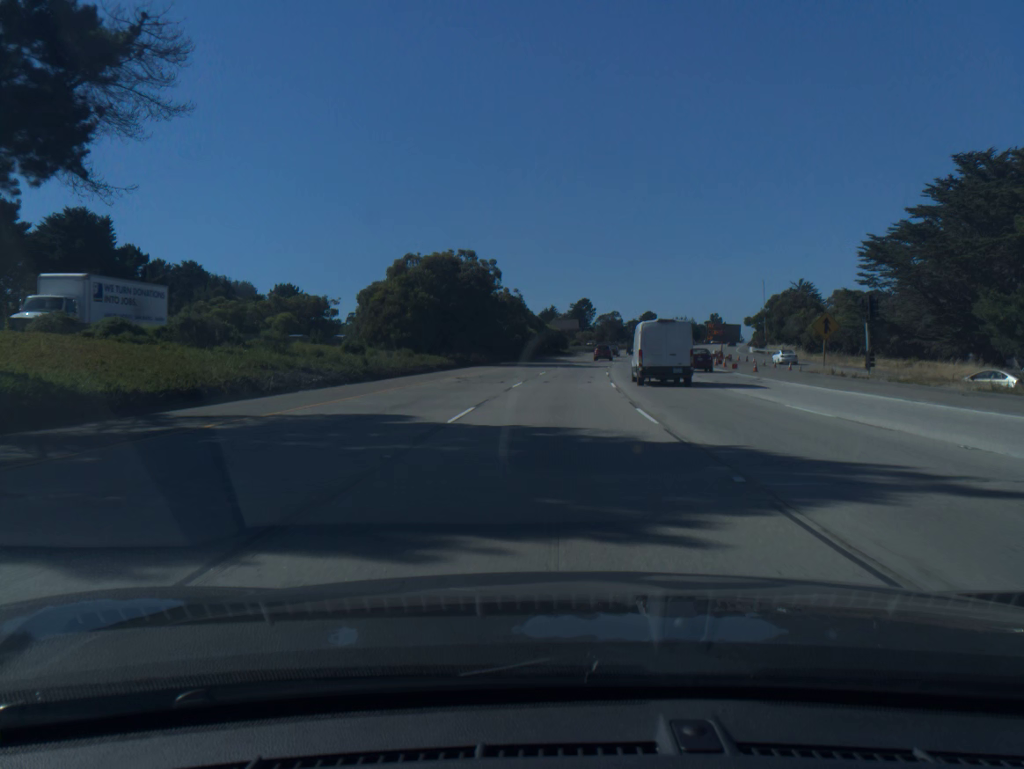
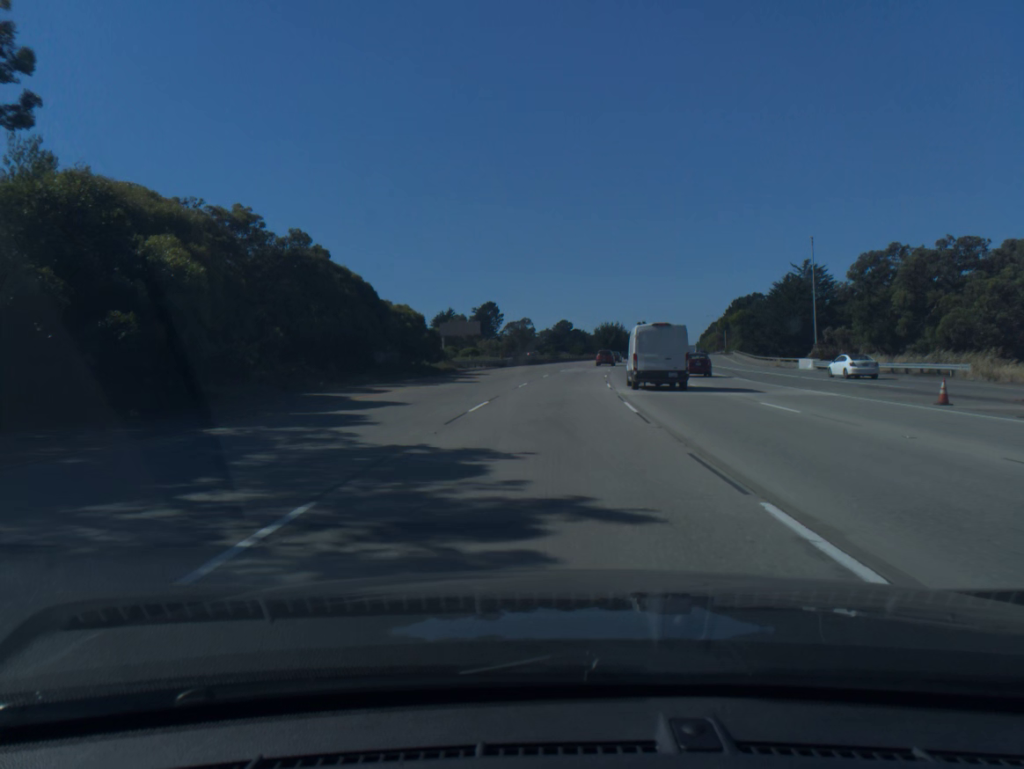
(+4.3, +69.6) m; +7°
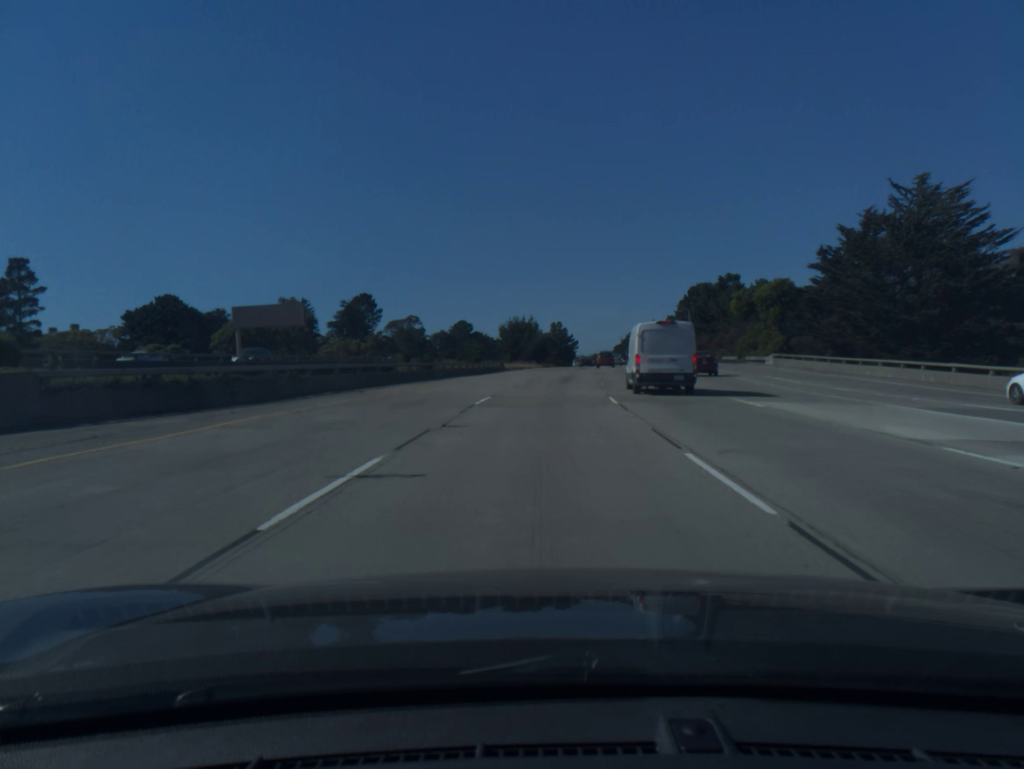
(+4.3, +69.6) m; +7°
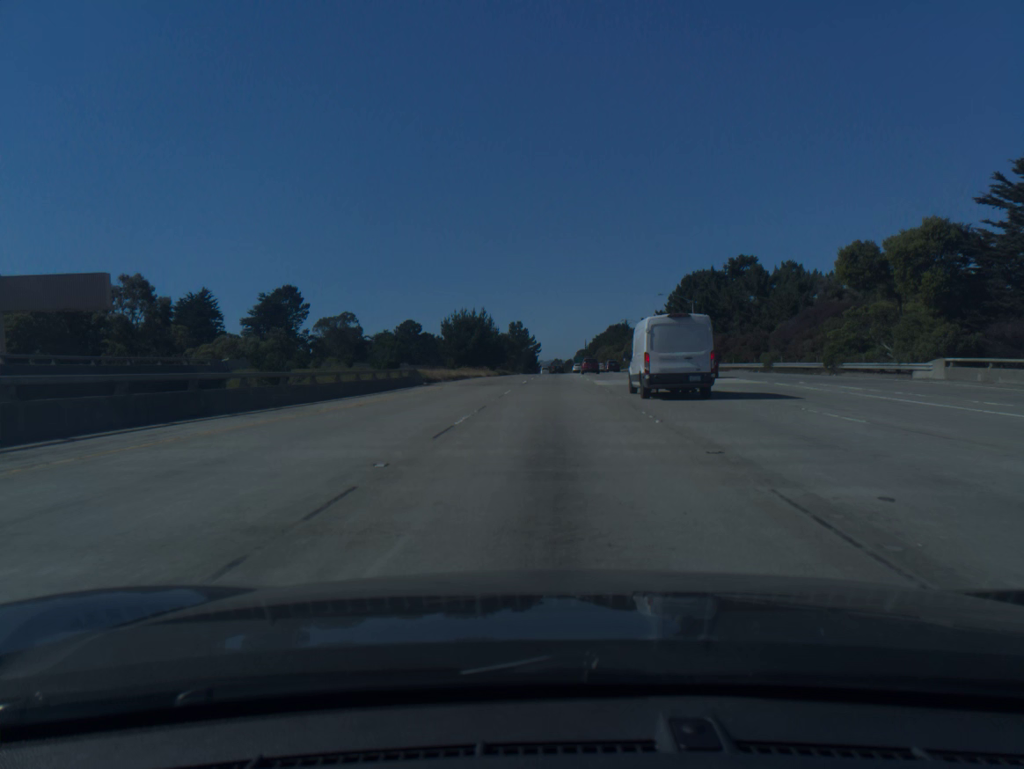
(+0.8, +35.1) m; +3°
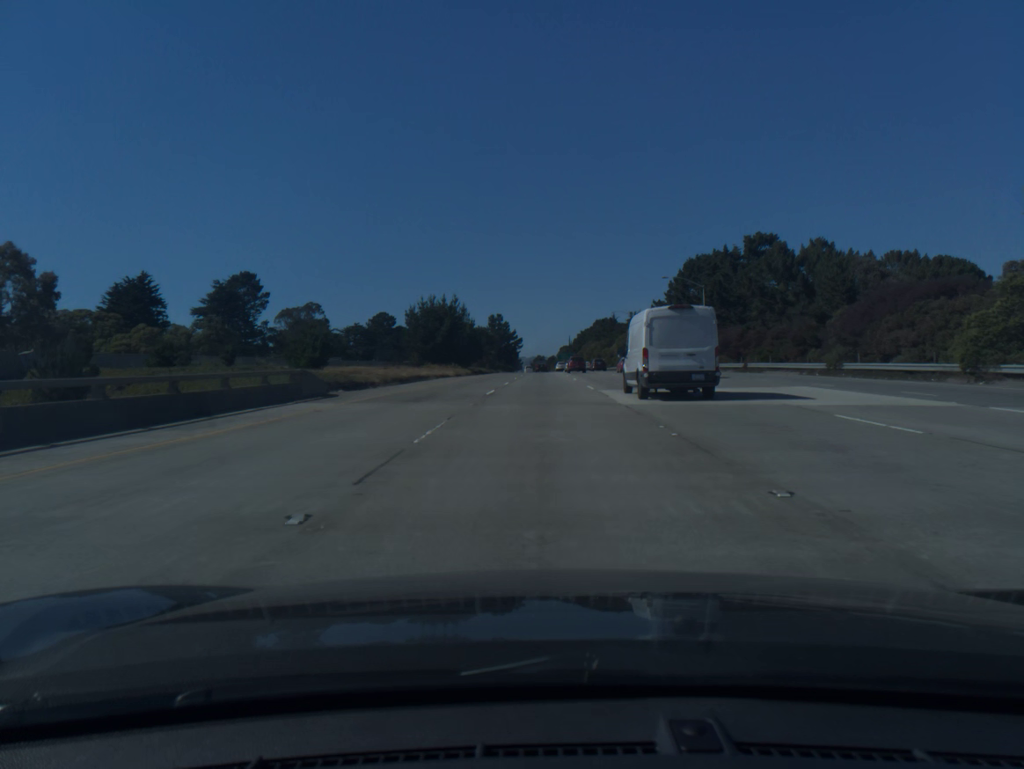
(+0.2, +17.6) m; +1°
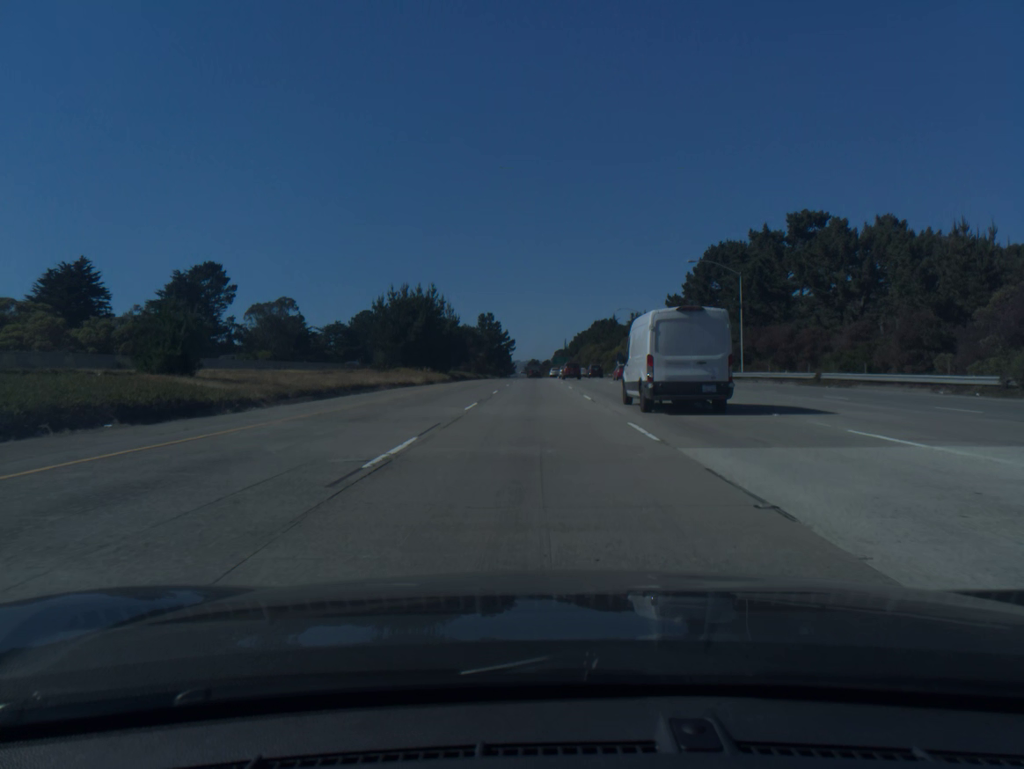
(+0.1, +17.7) m; +1°
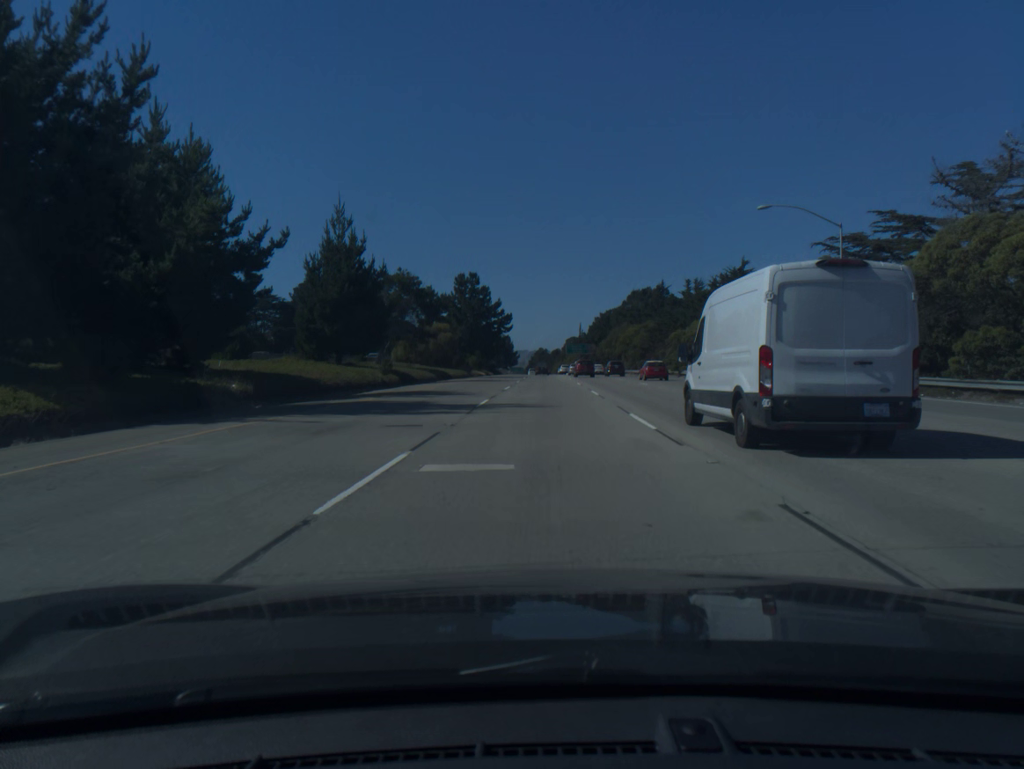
(-0.5, +71.4) m; -1°
